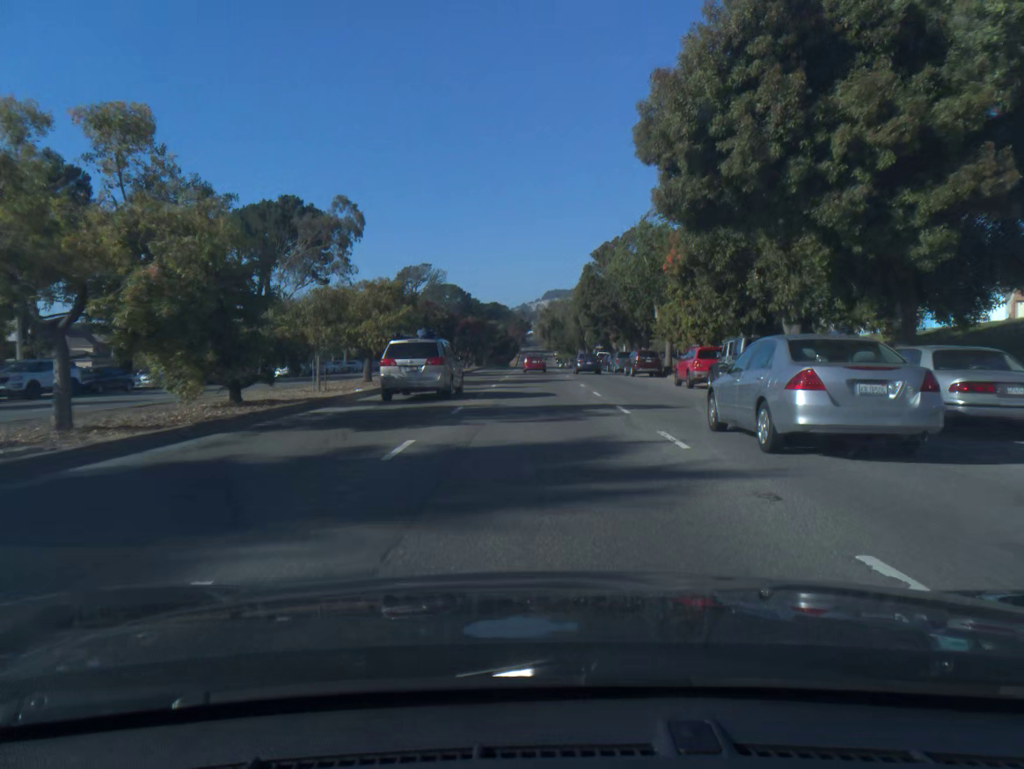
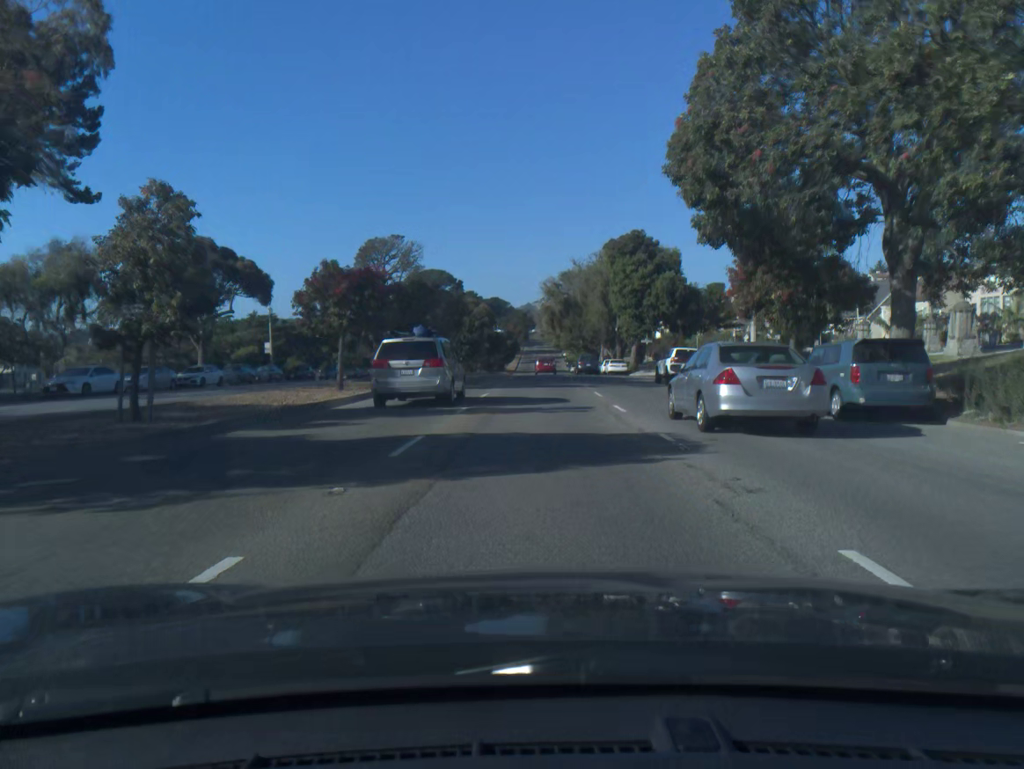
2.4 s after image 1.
(-0.1, +43.3) m; 0°
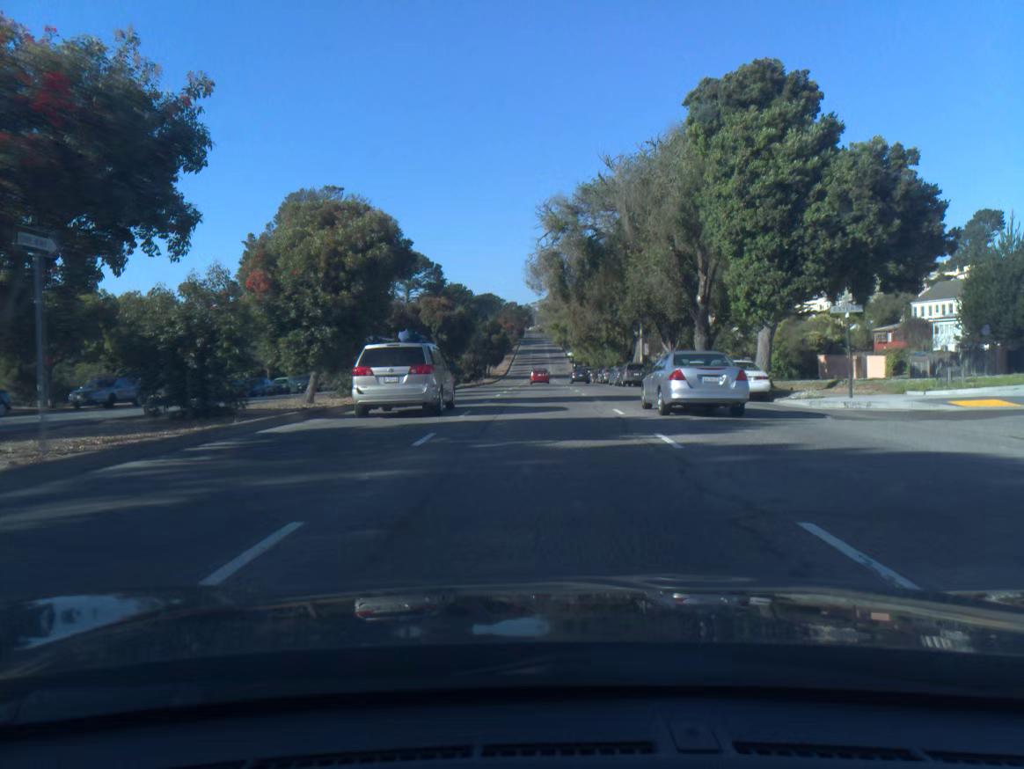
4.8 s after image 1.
(0.0, +42.6) m; 0°
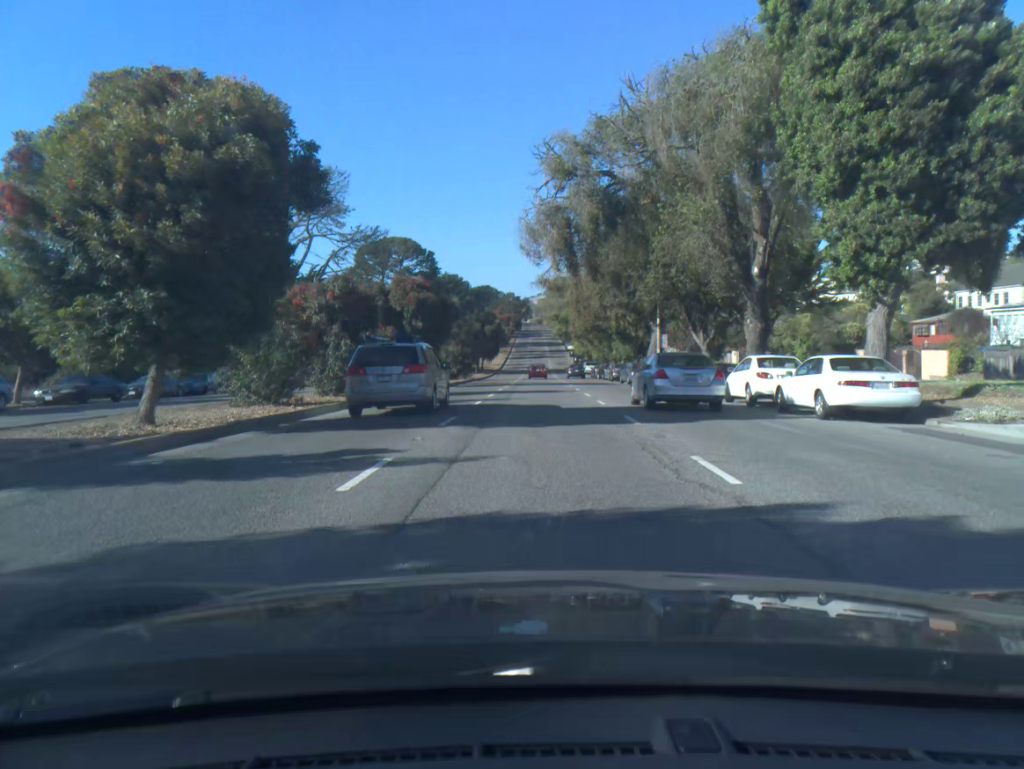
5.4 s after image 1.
(0.0, +10.6) m; 0°
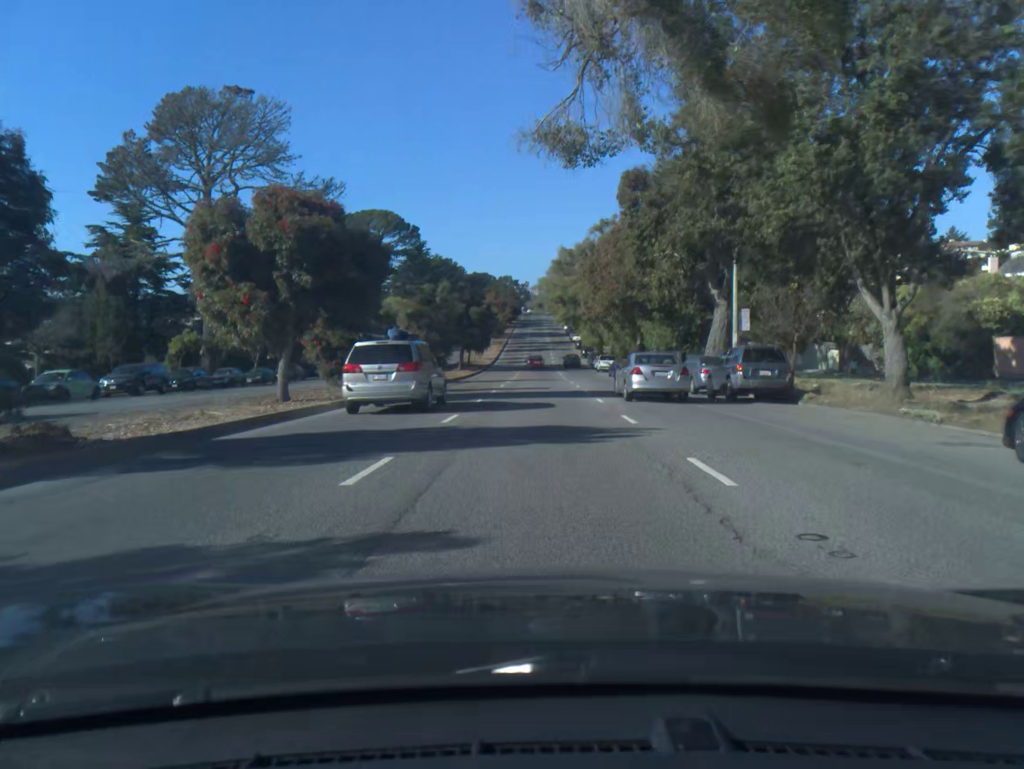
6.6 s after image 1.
(0.0, +21.2) m; 0°
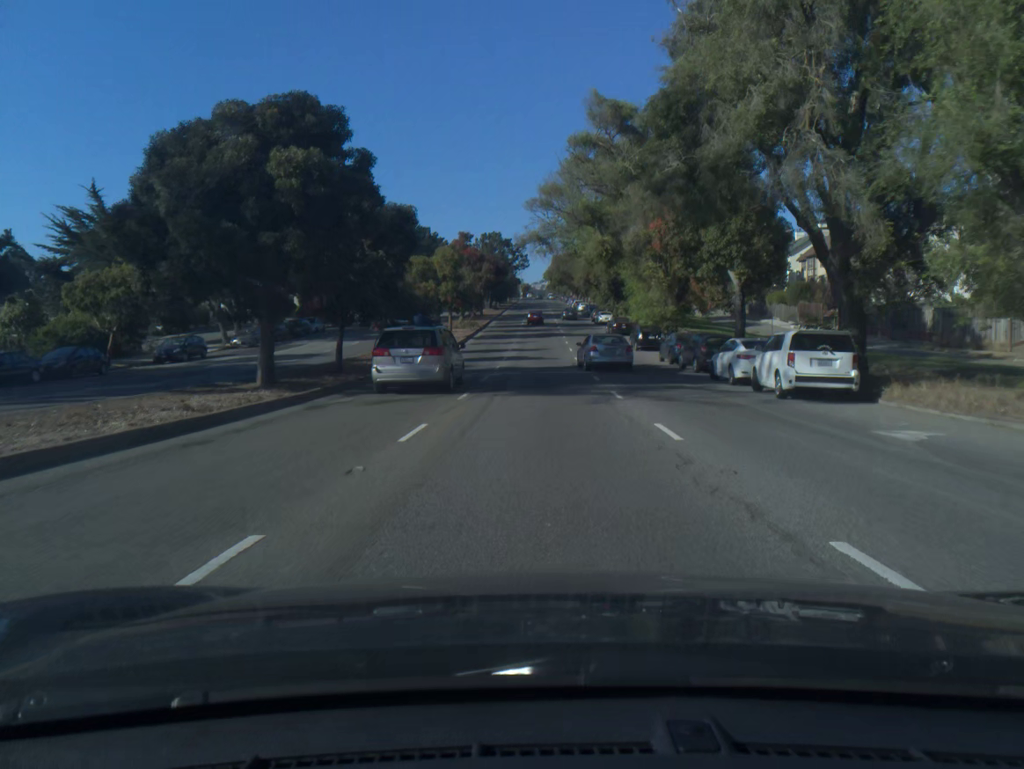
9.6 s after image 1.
(-0.2, +55.4) m; 0°
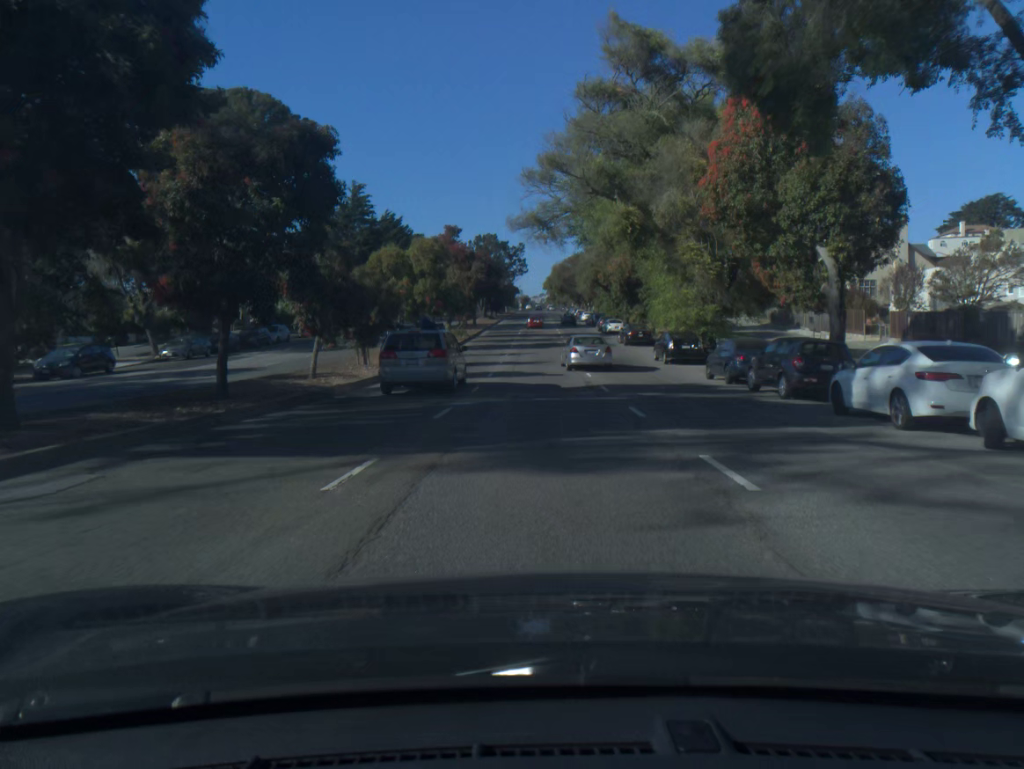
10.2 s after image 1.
(0.0, +11.0) m; 0°
